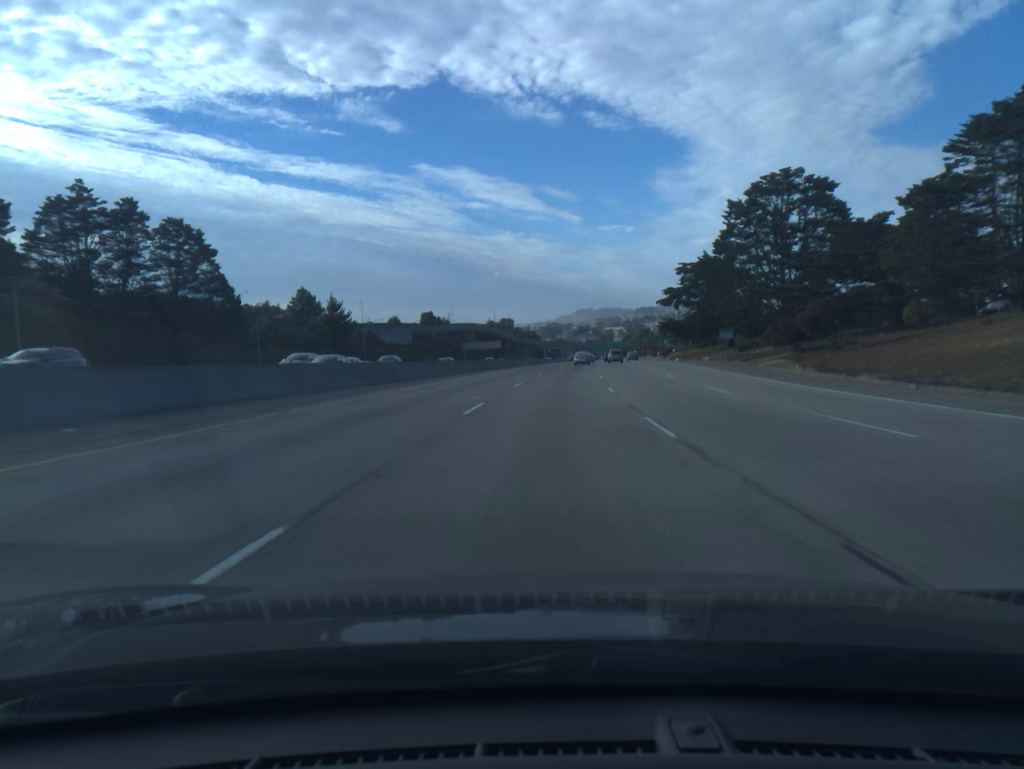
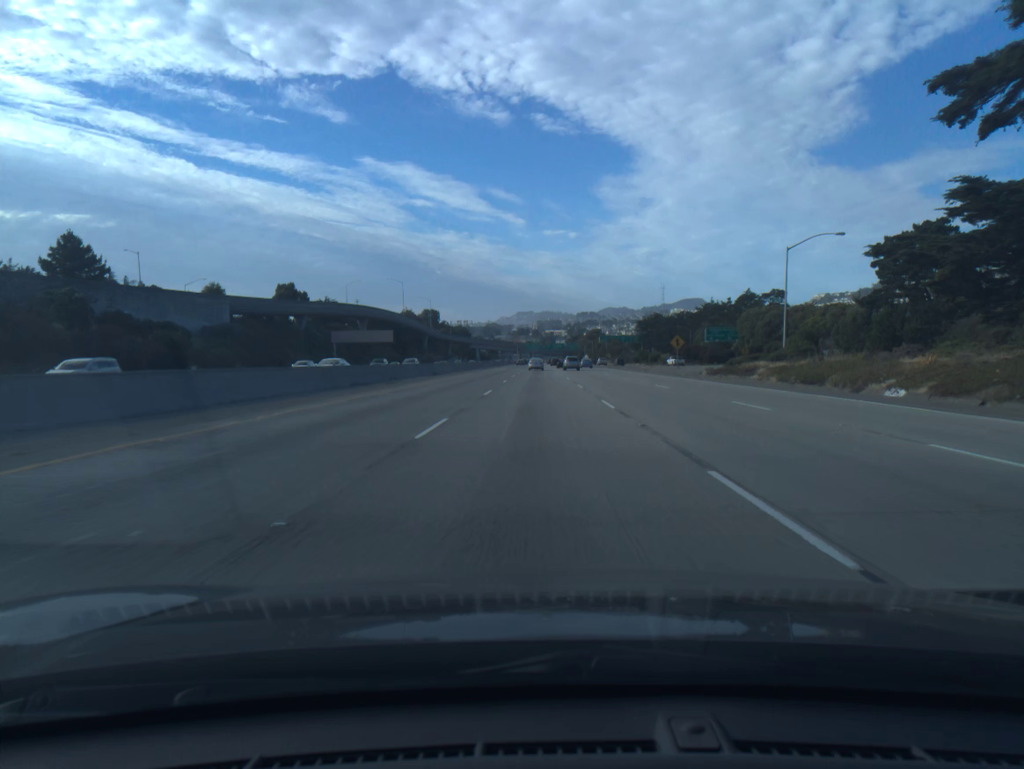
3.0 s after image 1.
(+5.0, +92.4) m; +4°
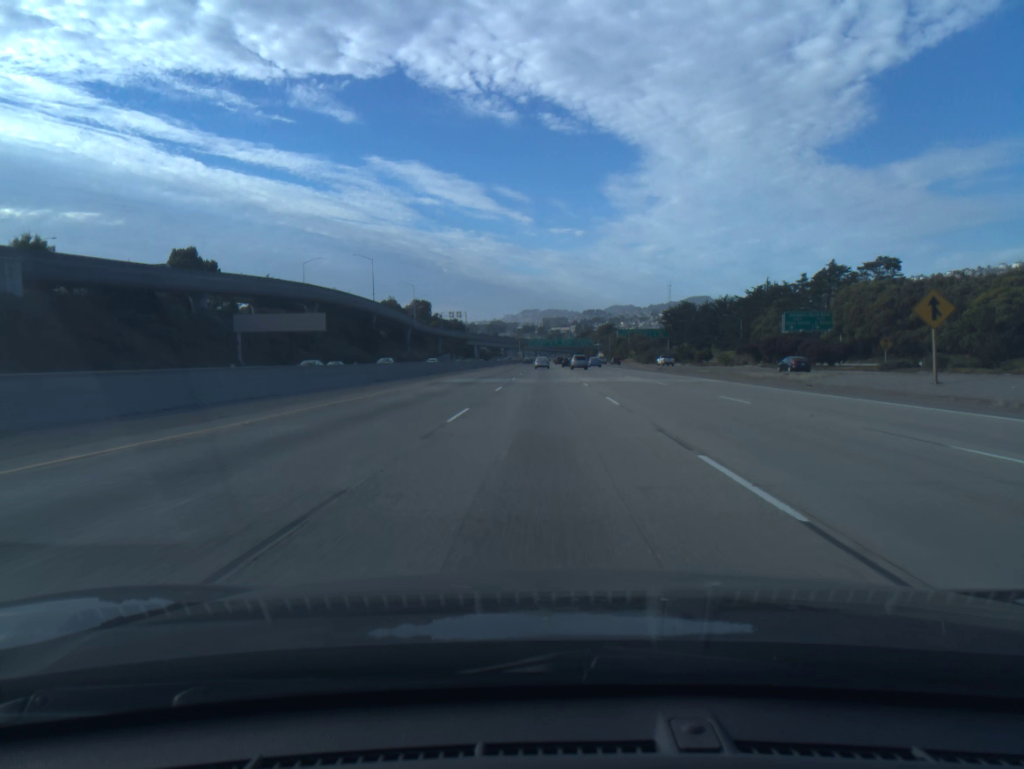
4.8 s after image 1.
(-0.2, +55.5) m; 0°
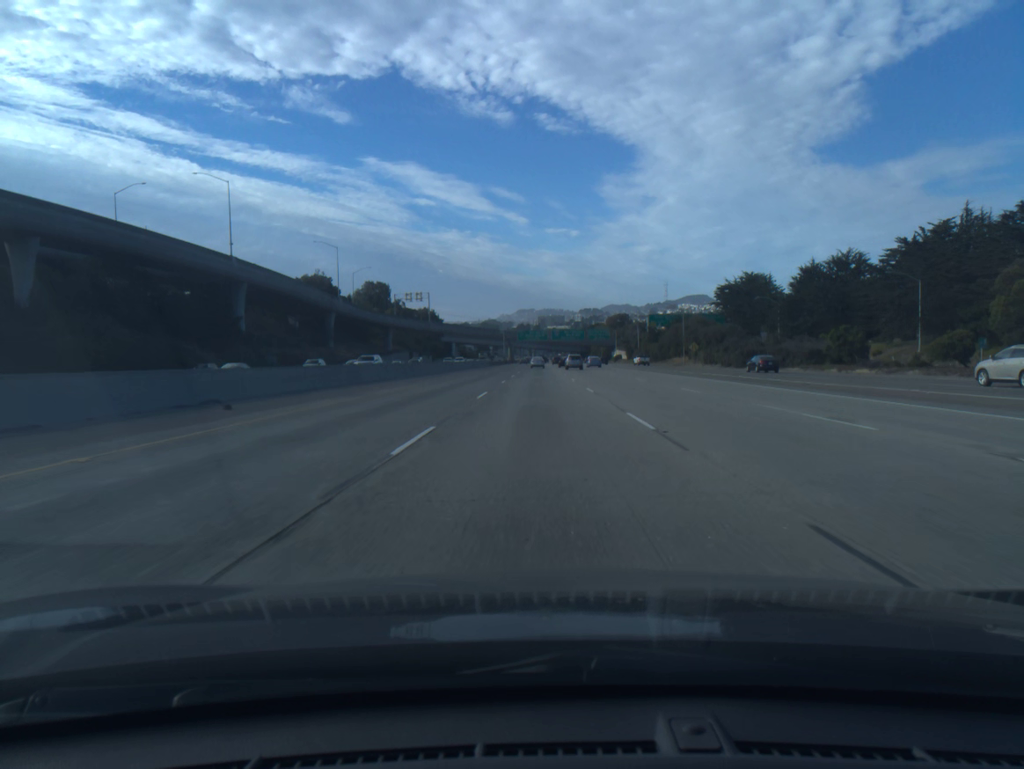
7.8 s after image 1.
(+0.3, +92.6) m; 0°
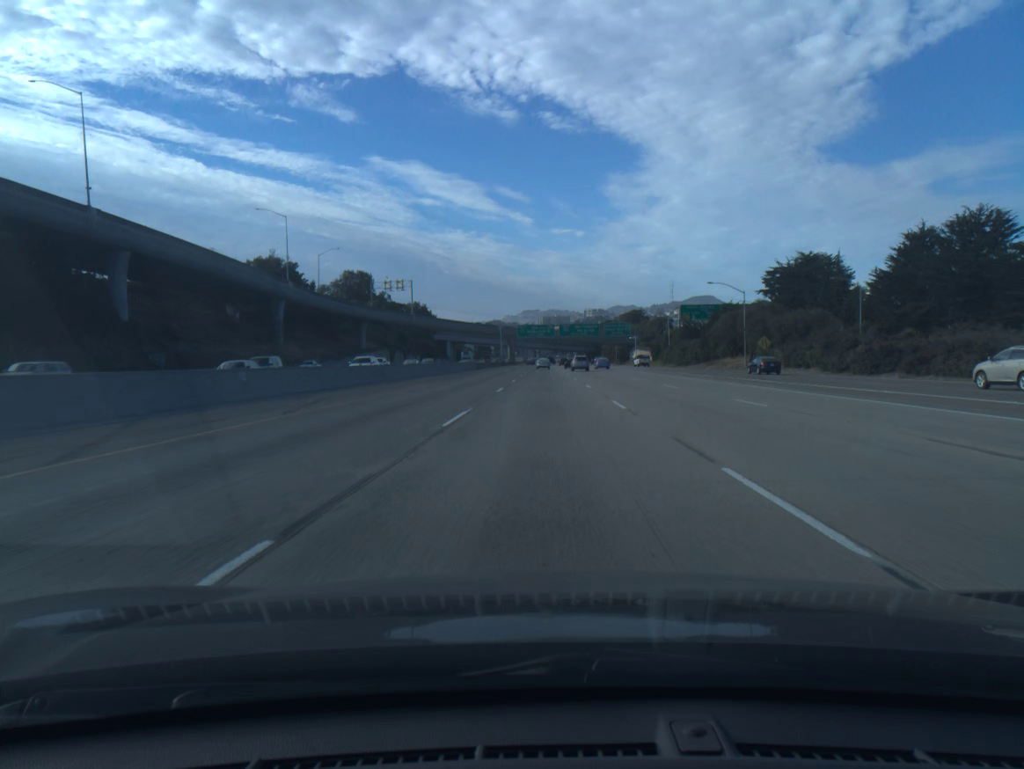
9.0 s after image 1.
(-0.1, +37.0) m; 0°
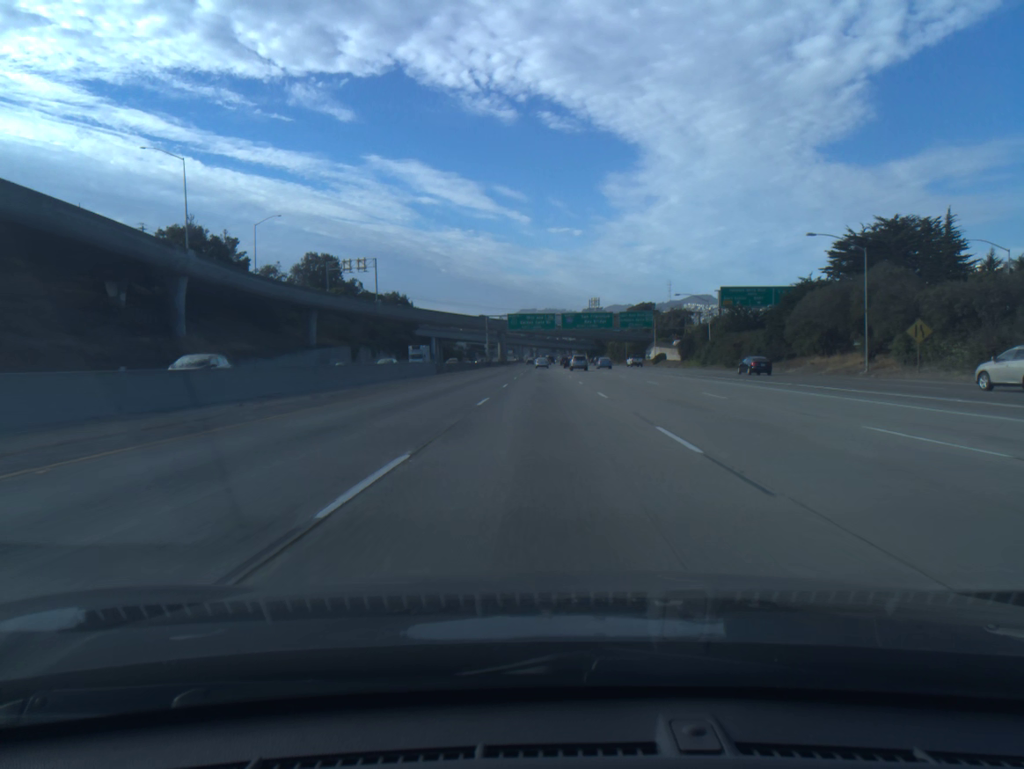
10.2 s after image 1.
(0.0, +37.0) m; 0°
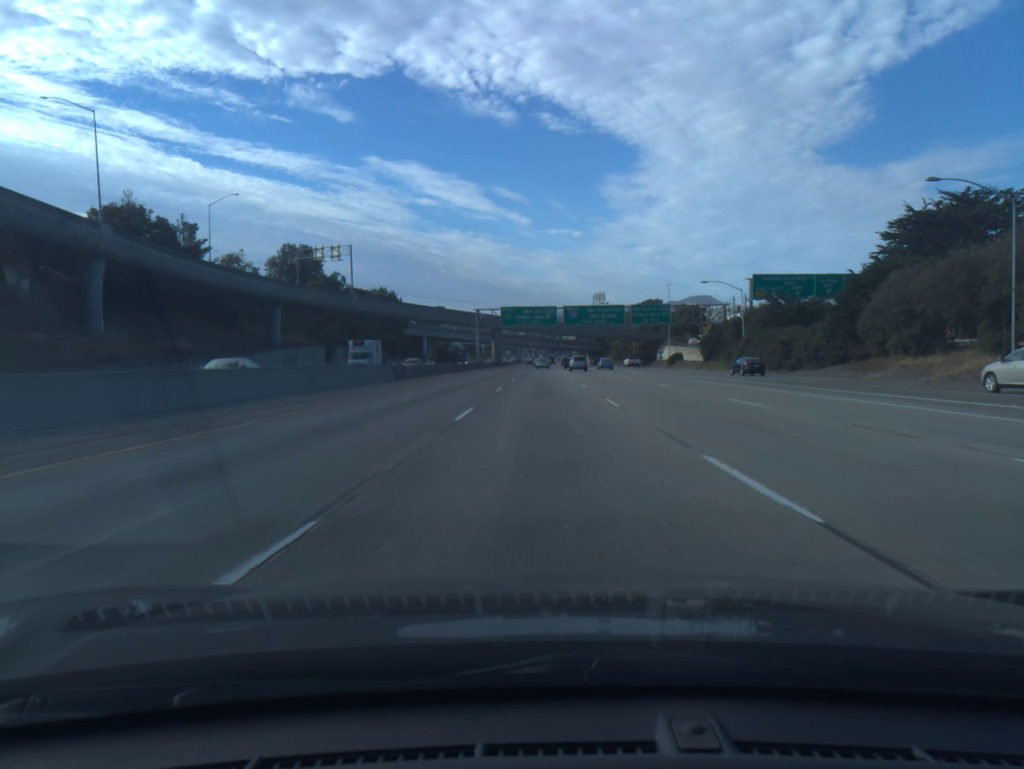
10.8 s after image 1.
(0.0, +18.5) m; 0°
